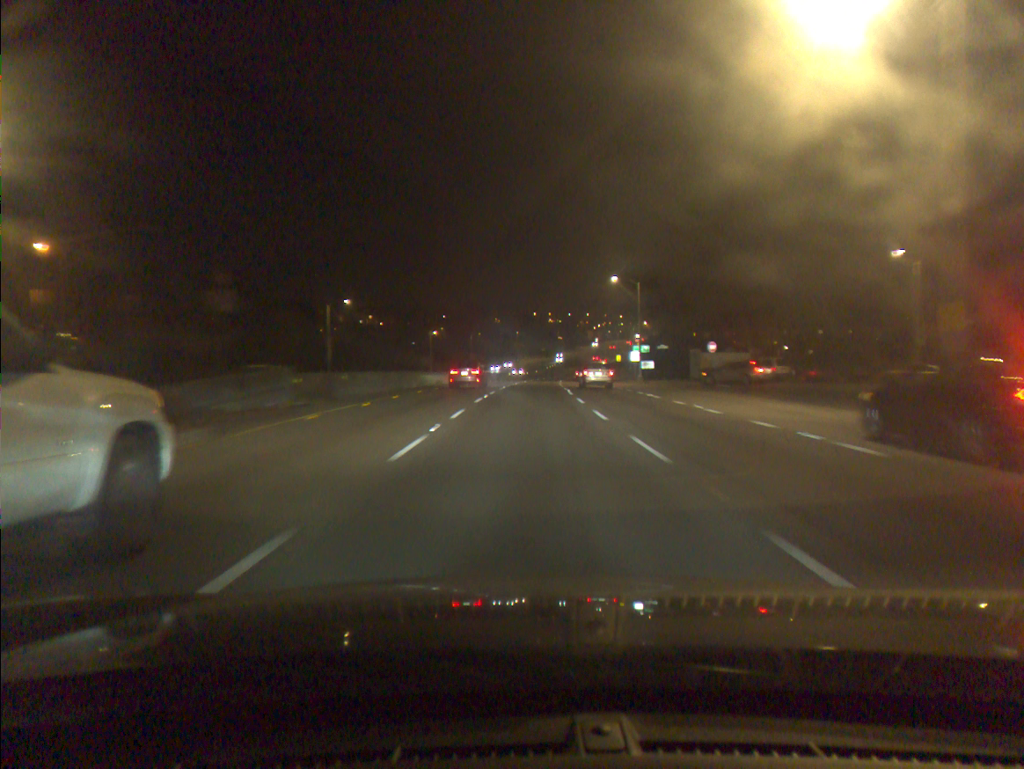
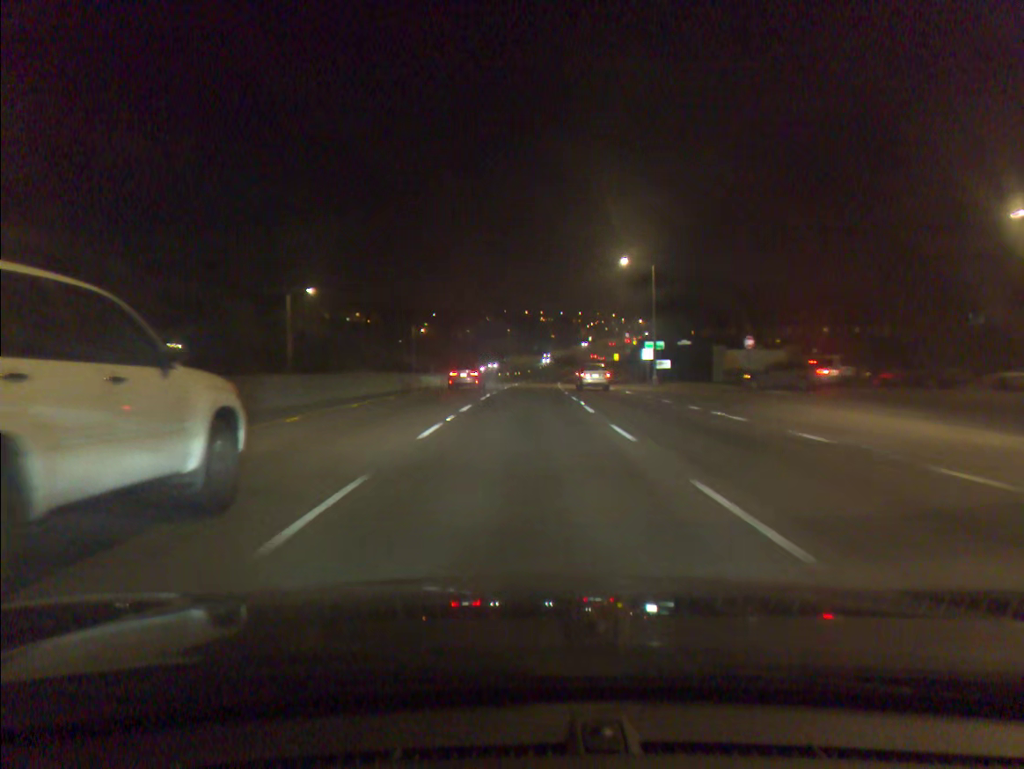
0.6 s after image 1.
(+0.1, +12.1) m; +1°
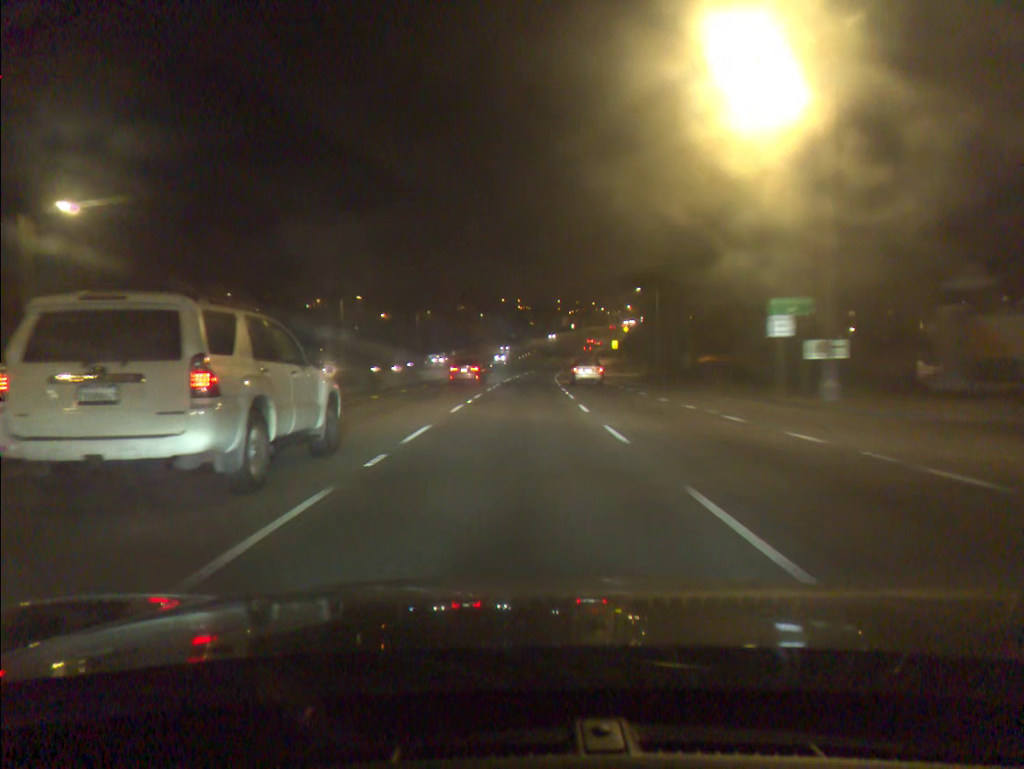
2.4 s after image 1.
(+0.6, +37.4) m; +2°
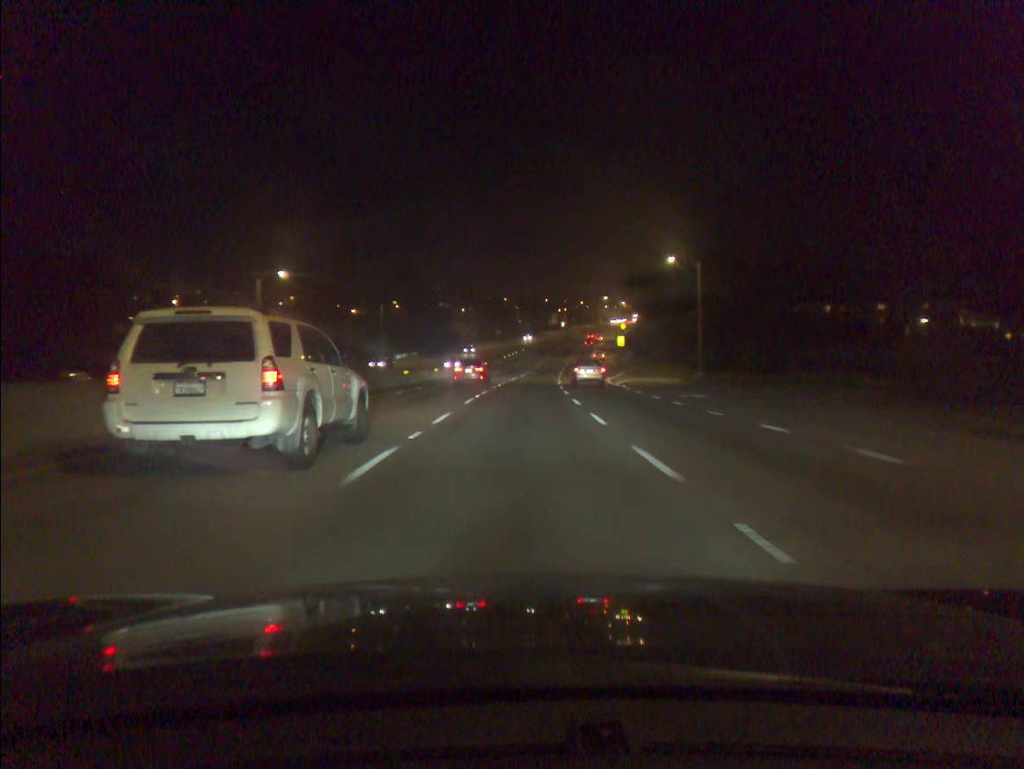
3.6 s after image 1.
(+0.2, +26.0) m; +1°
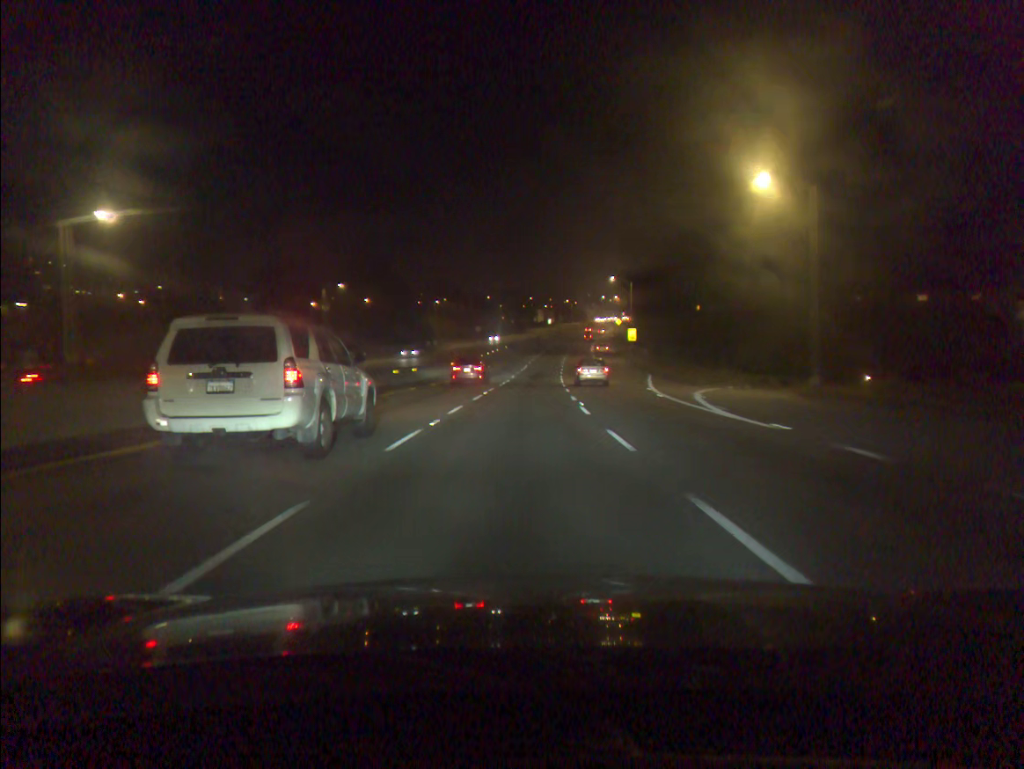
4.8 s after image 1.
(+0.3, +26.7) m; +1°
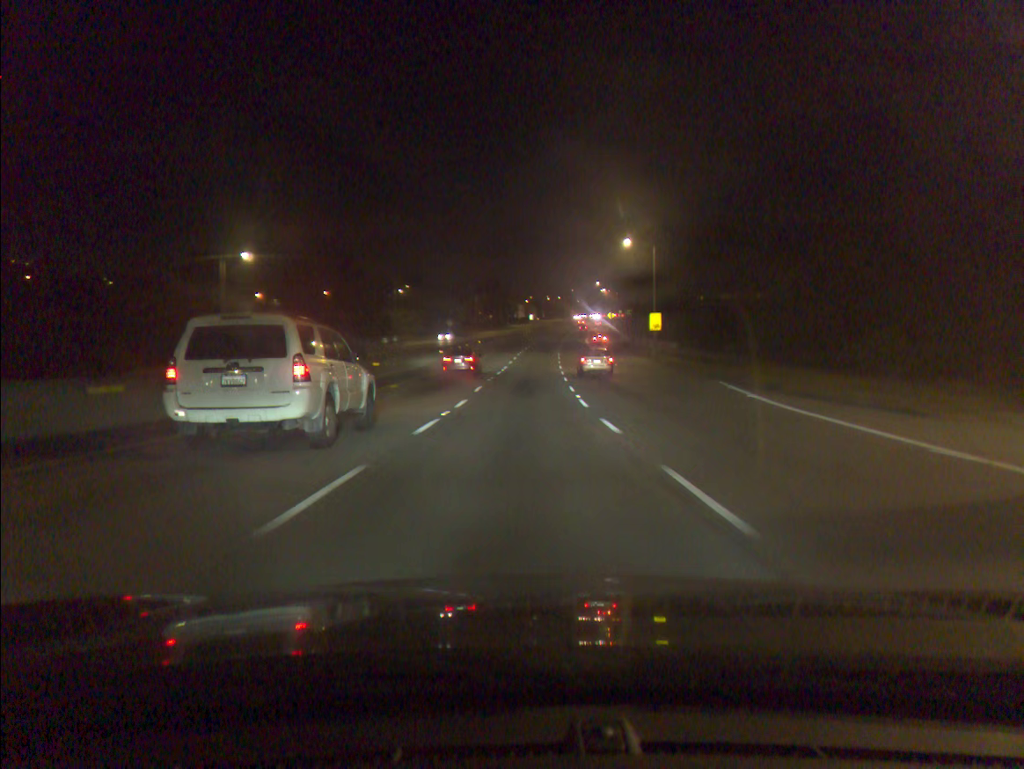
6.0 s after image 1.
(+0.3, +27.4) m; +1°
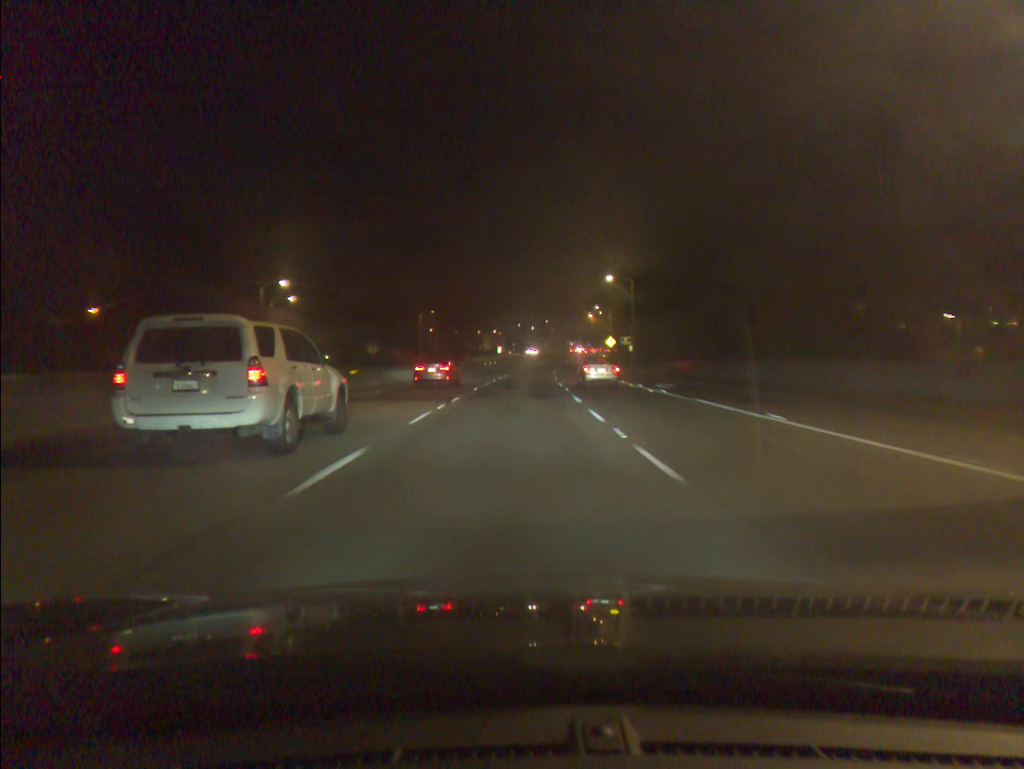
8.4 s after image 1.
(+1.3, +56.5) m; +2°
